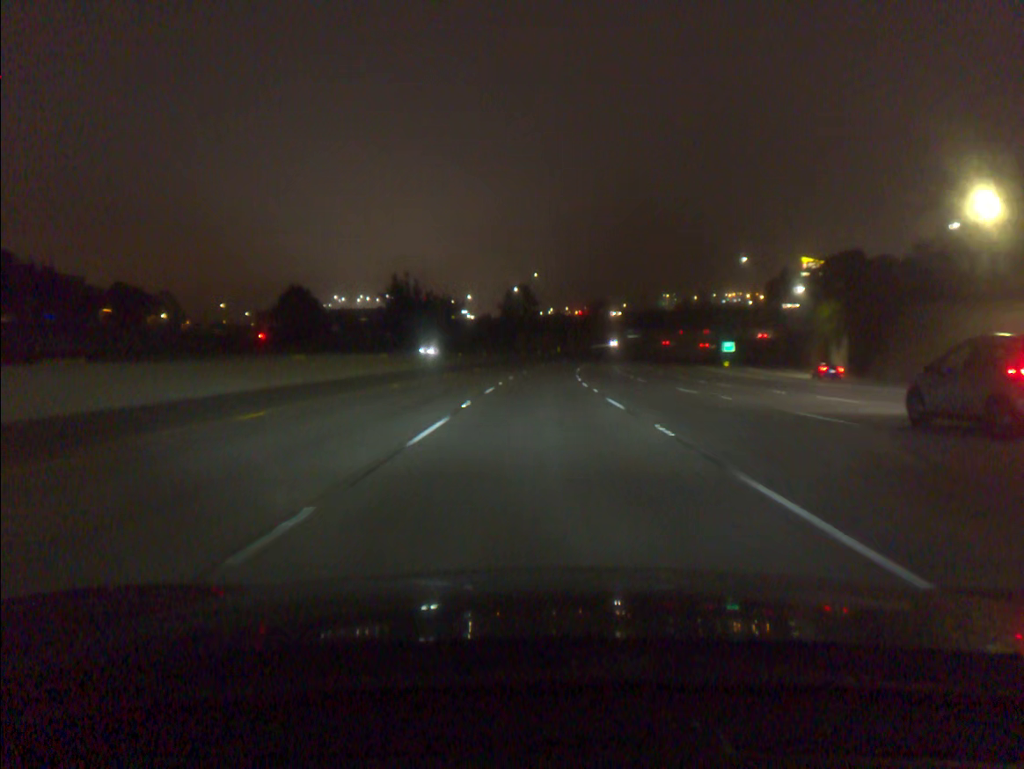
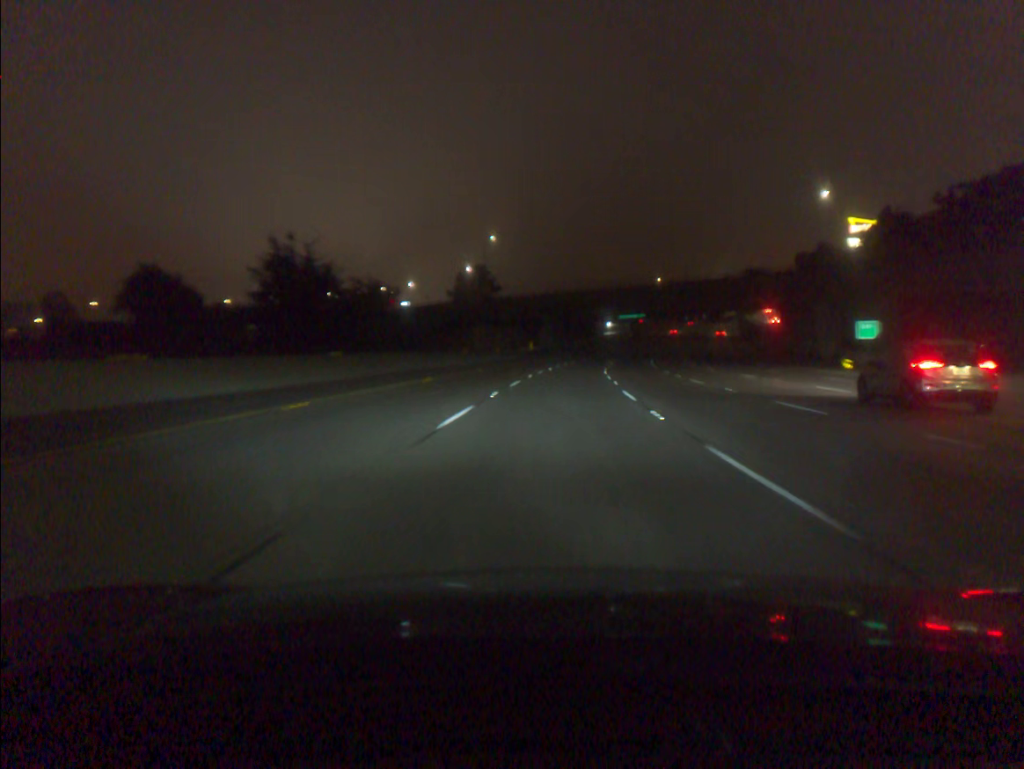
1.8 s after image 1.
(+0.7, +56.6) m; +2°
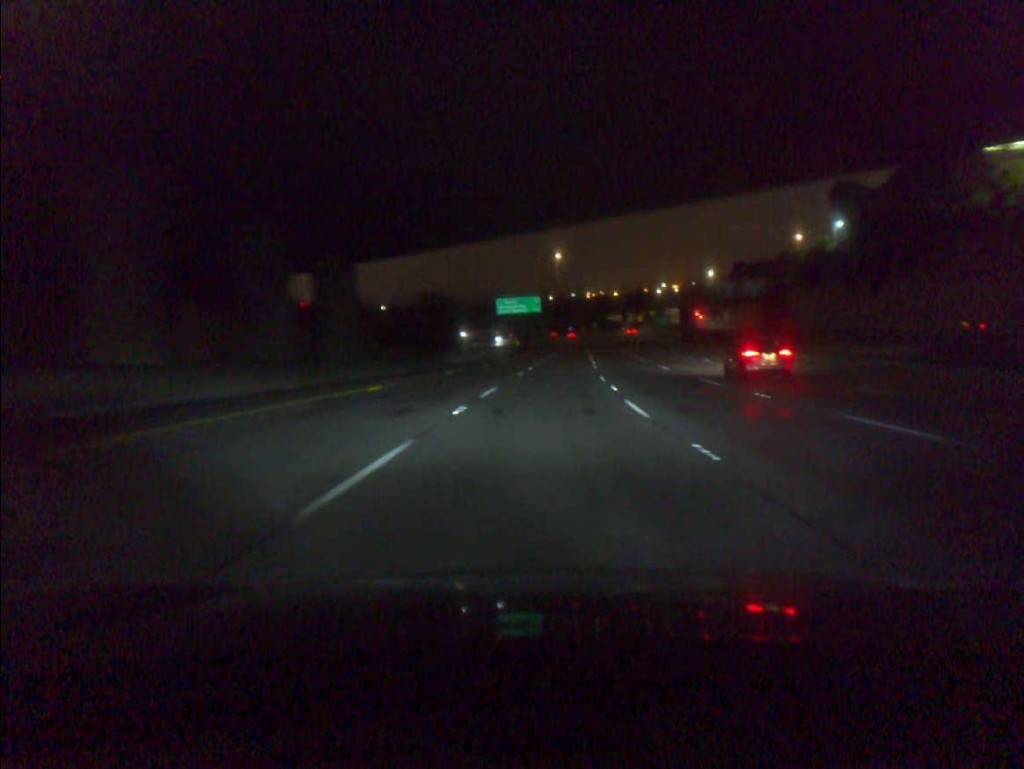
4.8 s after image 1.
(+7.8, +93.5) m; +9°
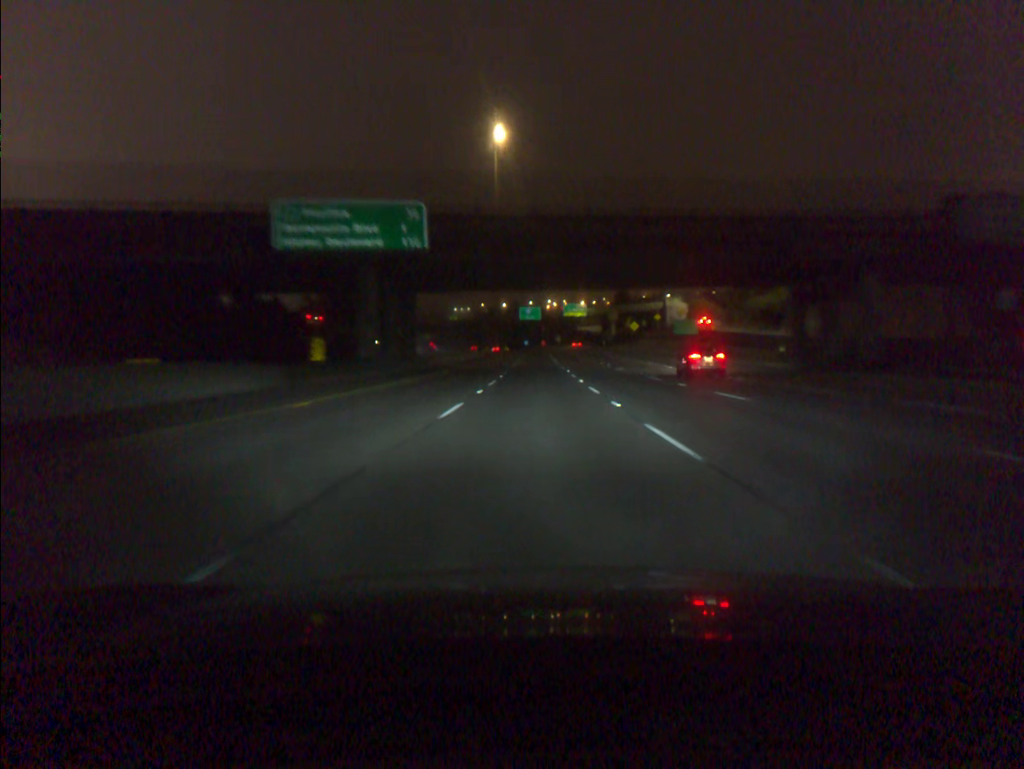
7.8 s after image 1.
(+4.0, +93.0) m; +3°
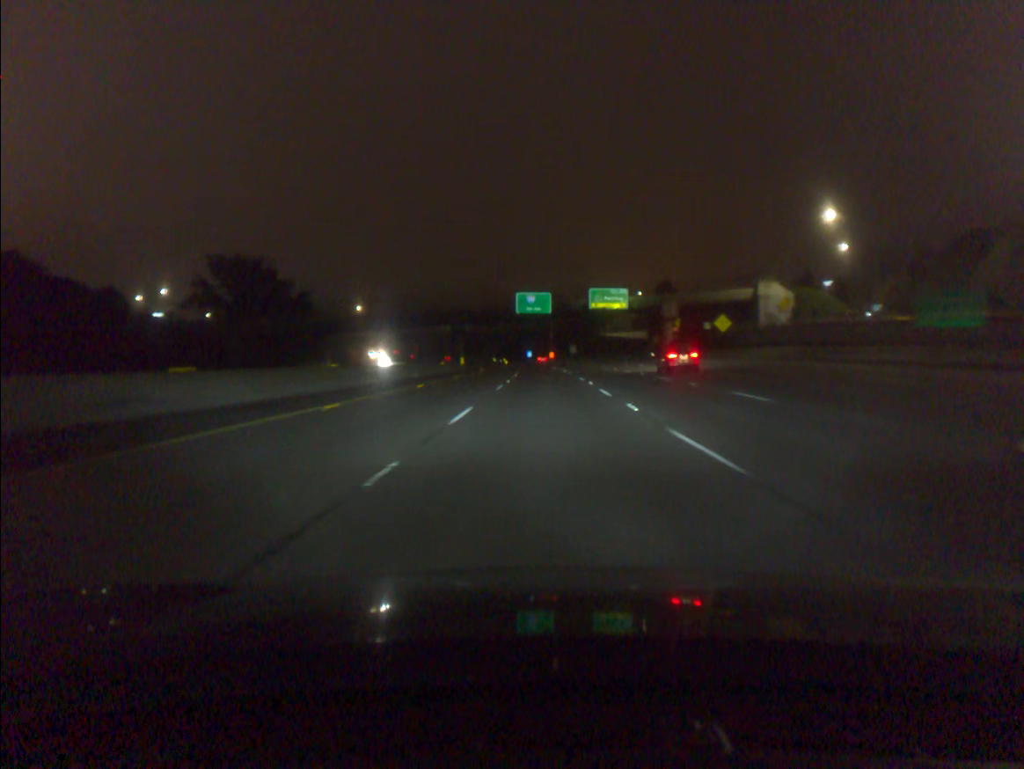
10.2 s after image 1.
(-0.3, +74.0) m; 0°
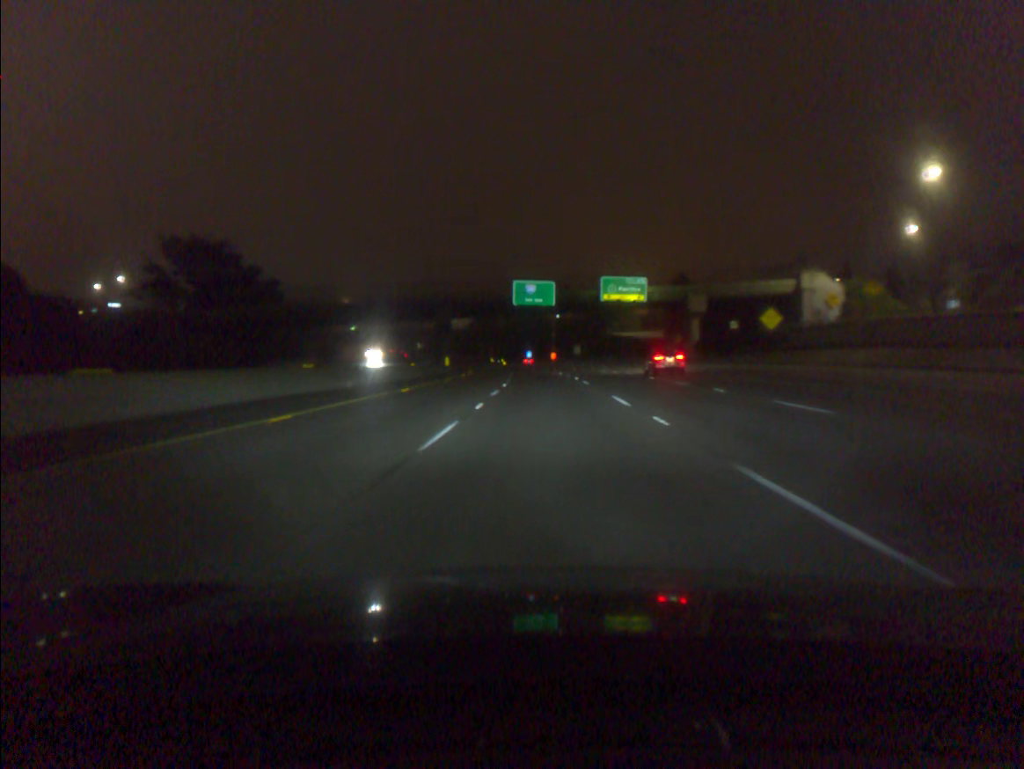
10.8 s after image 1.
(0.0, +18.5) m; 0°
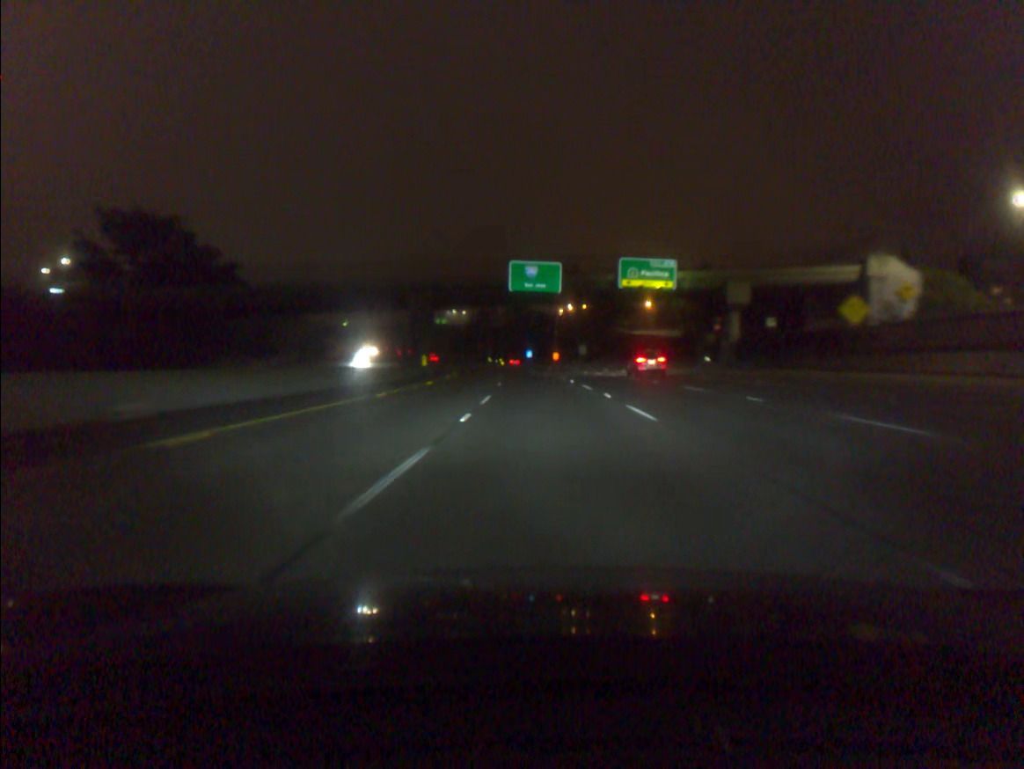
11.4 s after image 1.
(0.0, +18.6) m; 0°
